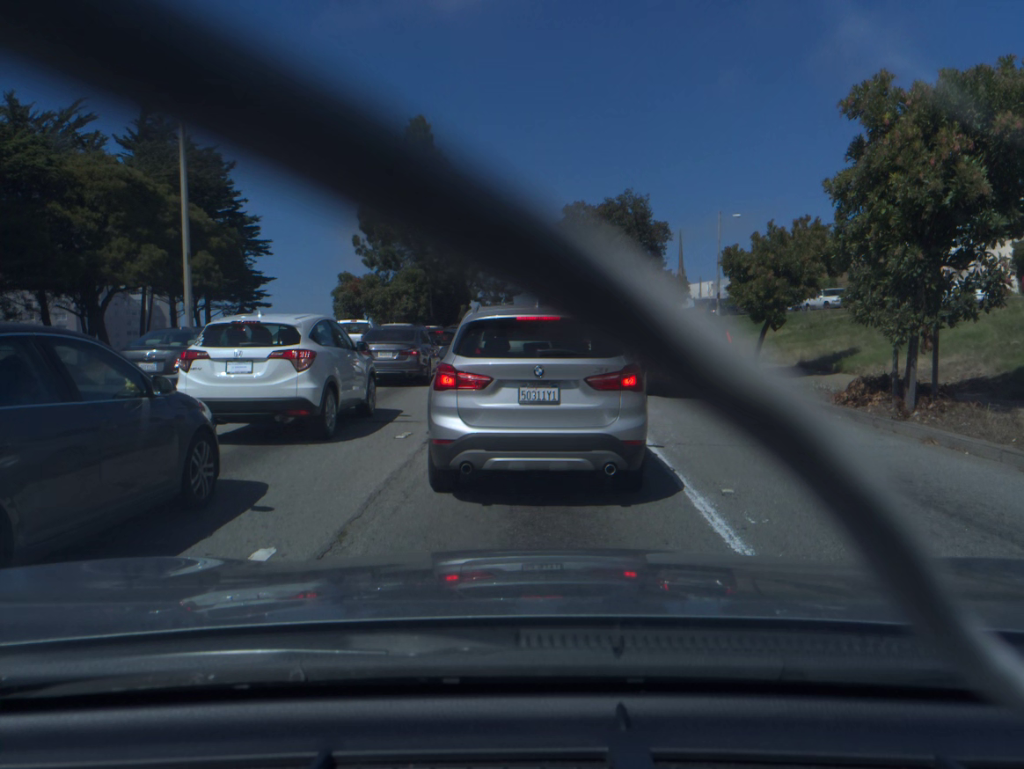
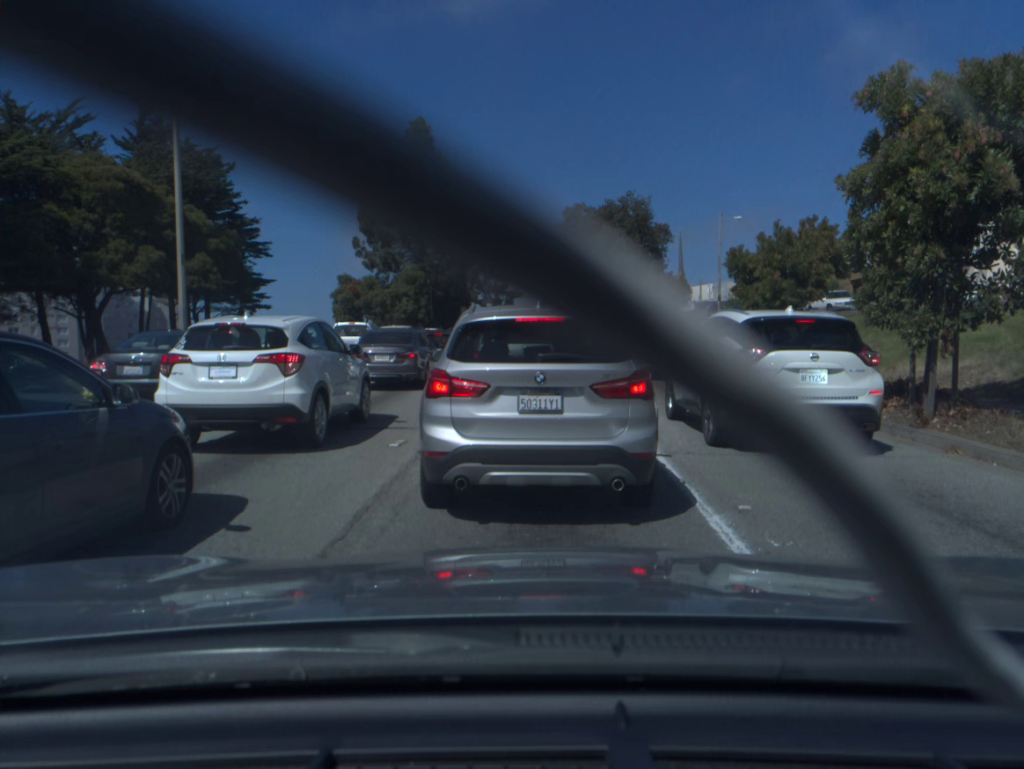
(0.0, +0.6) m; 0°
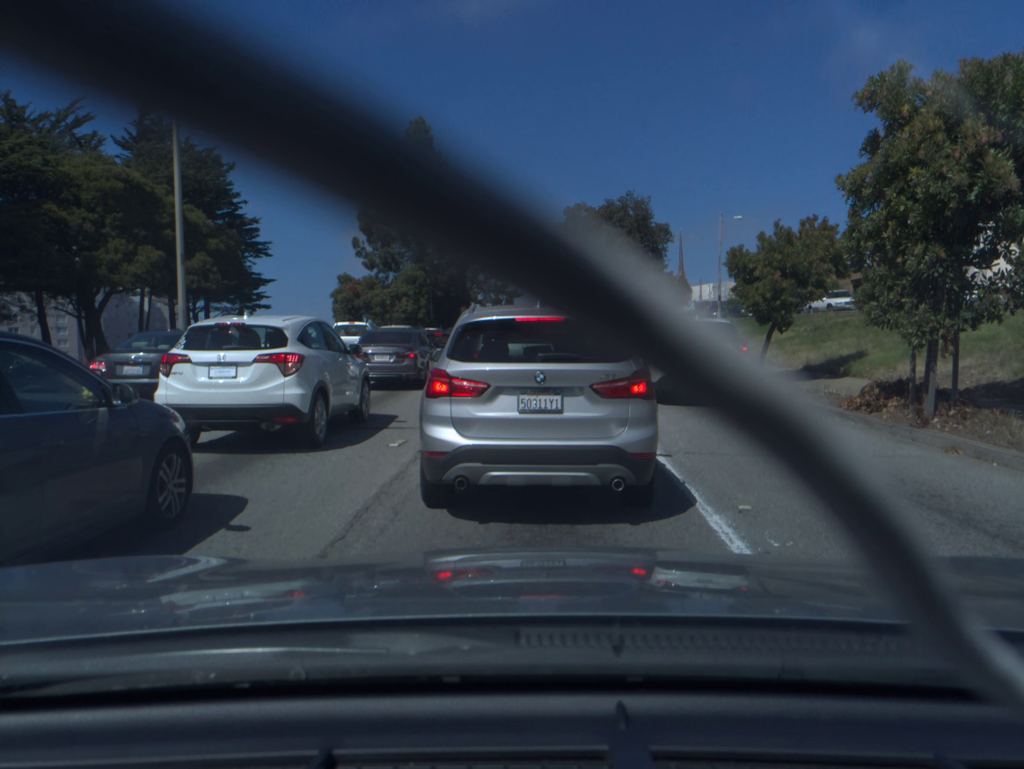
(0.0, 0.0) m; 0°
